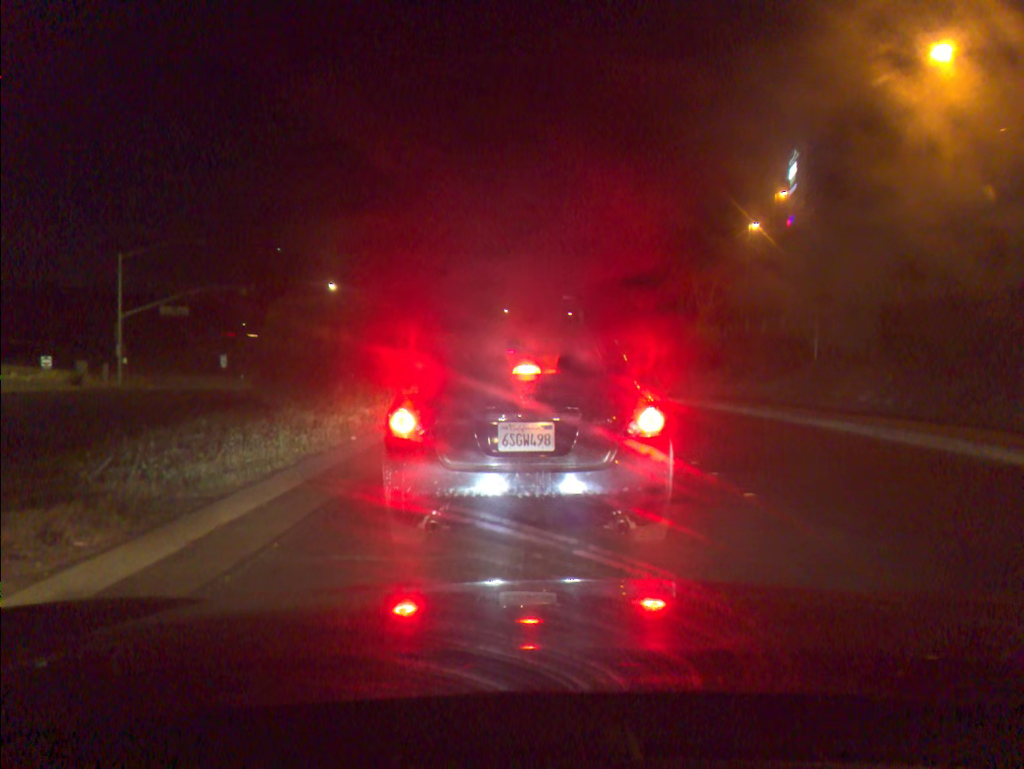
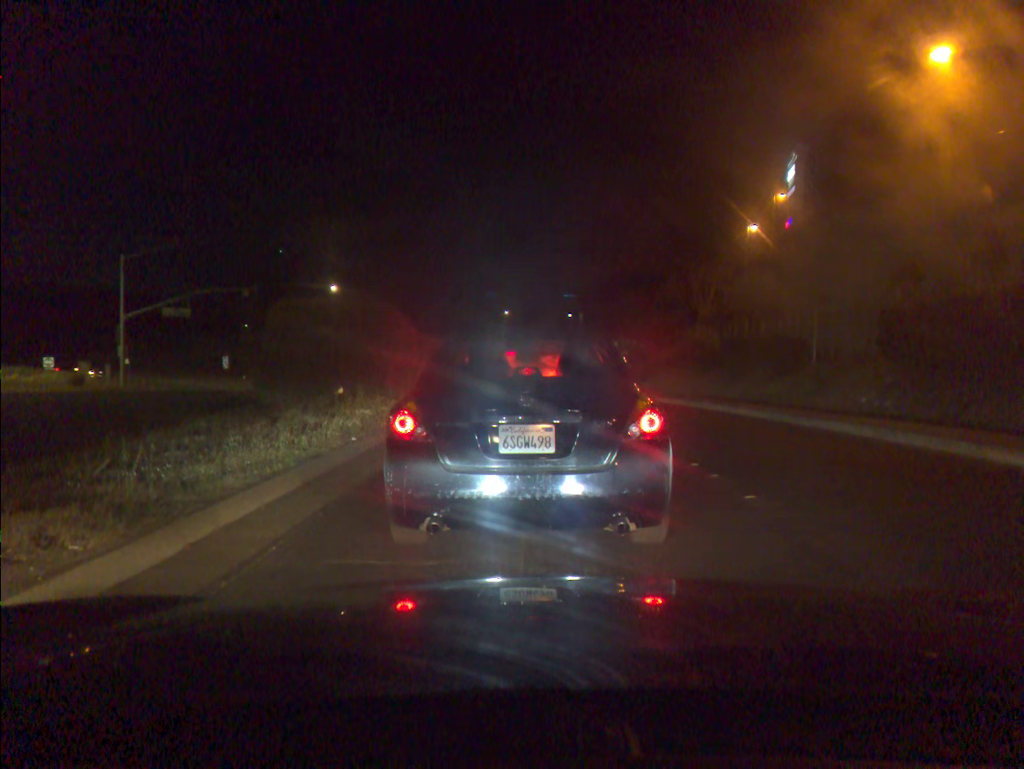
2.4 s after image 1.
(0.0, +0.1) m; 0°
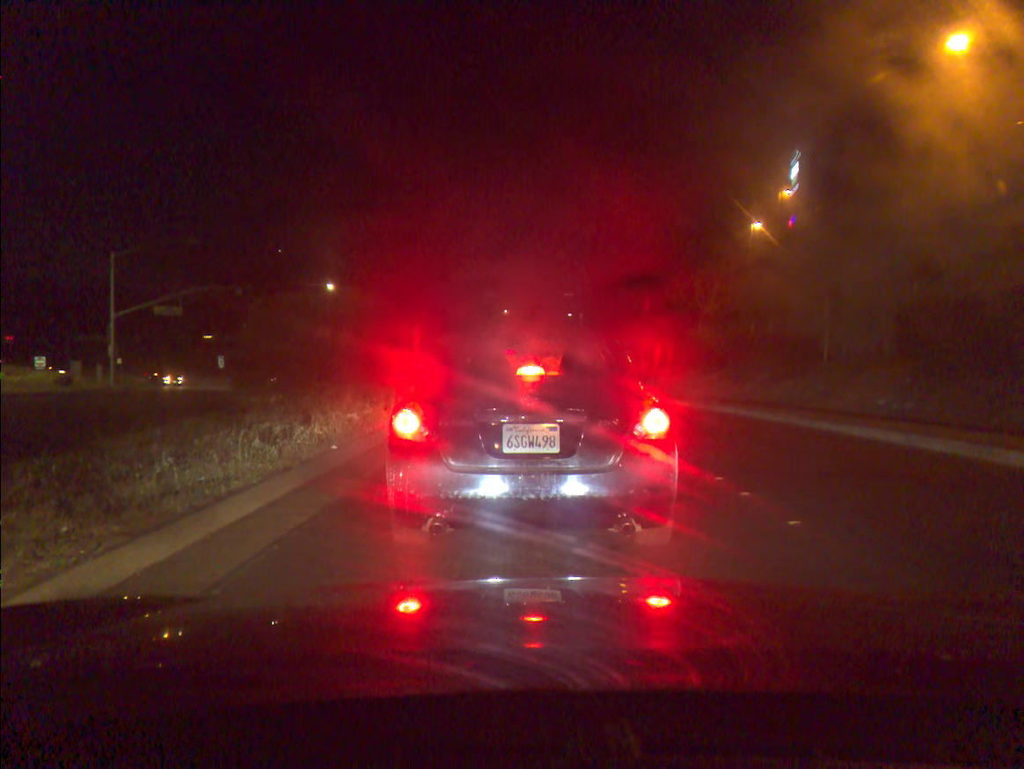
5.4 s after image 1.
(0.0, +1.0) m; 0°
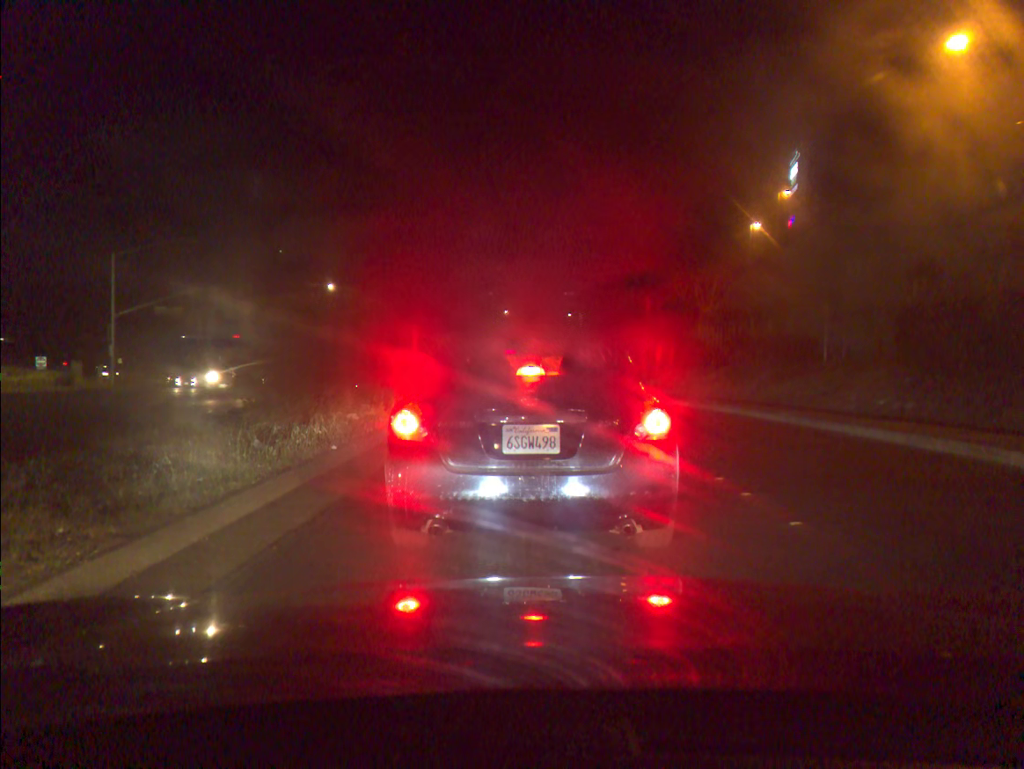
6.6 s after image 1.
(0.0, 0.0) m; 0°
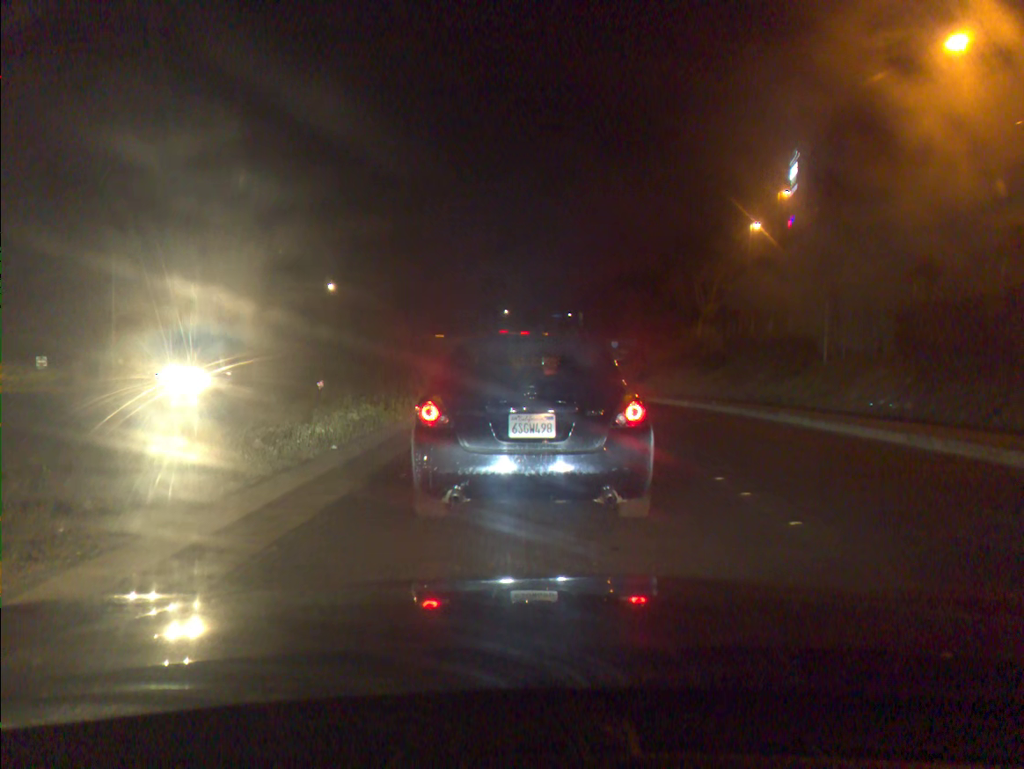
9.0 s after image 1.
(-0.1, 0.0) m; 0°
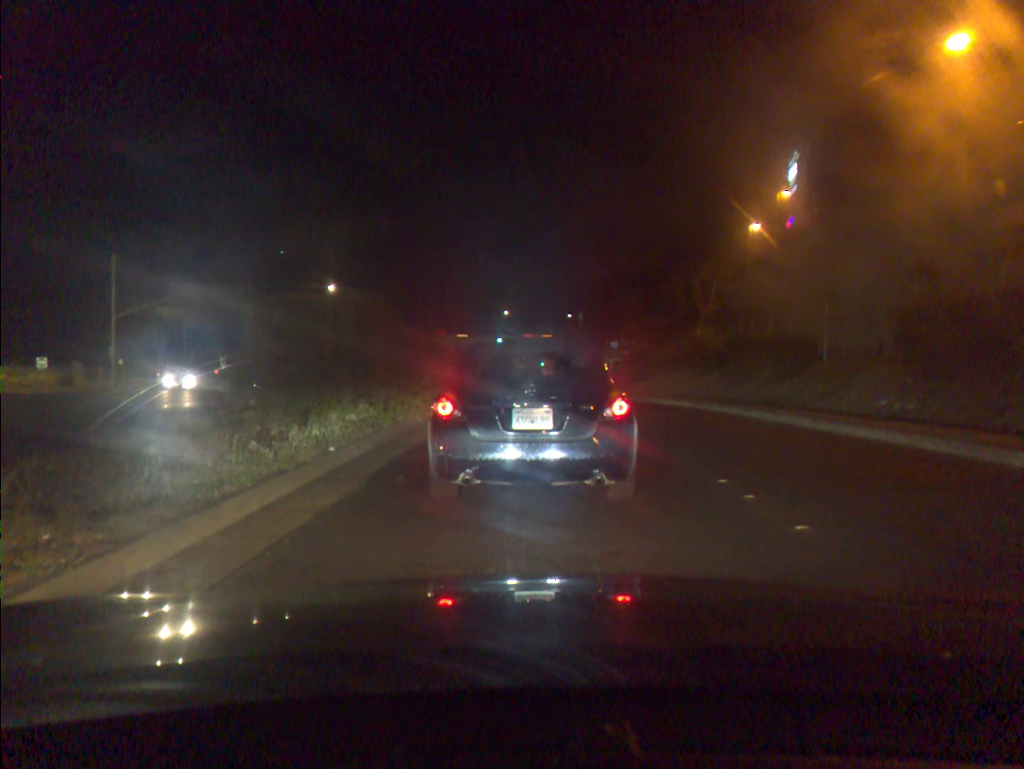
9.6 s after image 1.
(0.0, +0.1) m; 0°
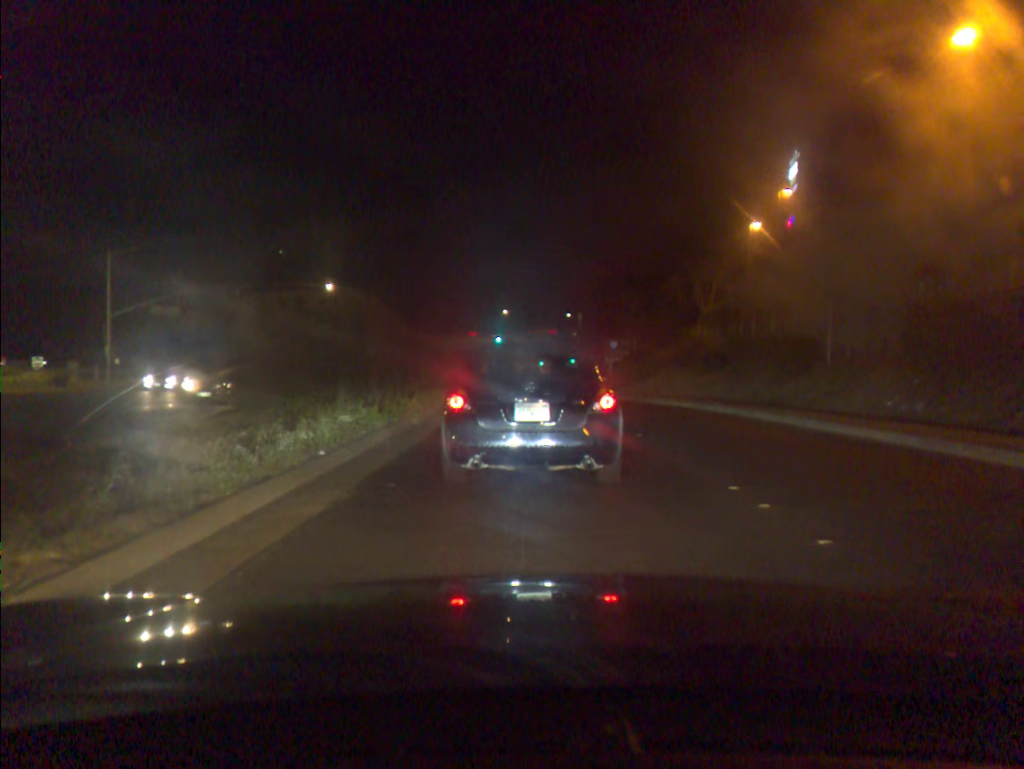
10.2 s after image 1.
(0.0, +0.4) m; 0°
